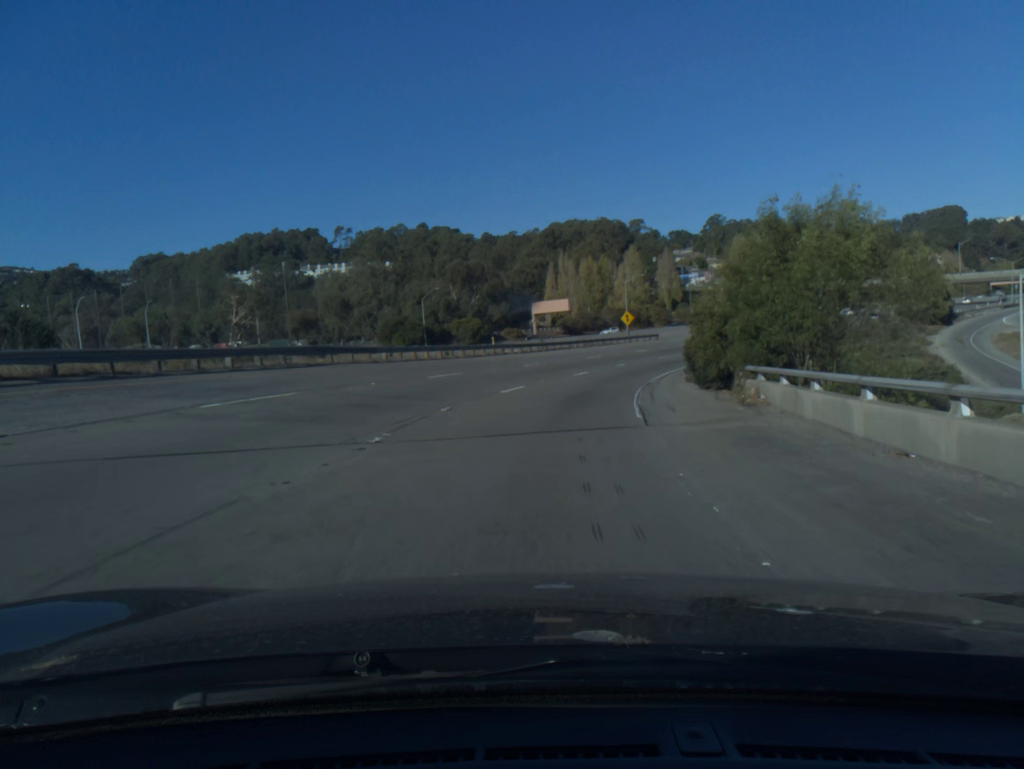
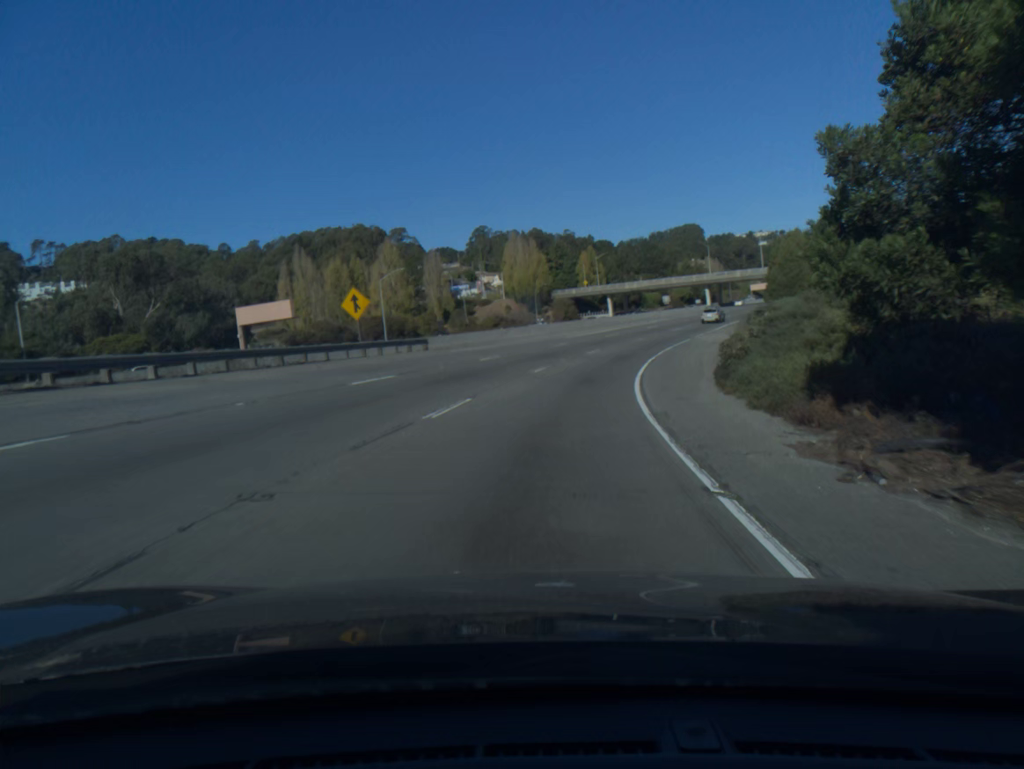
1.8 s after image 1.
(+7.4, +49.5) m; +16°
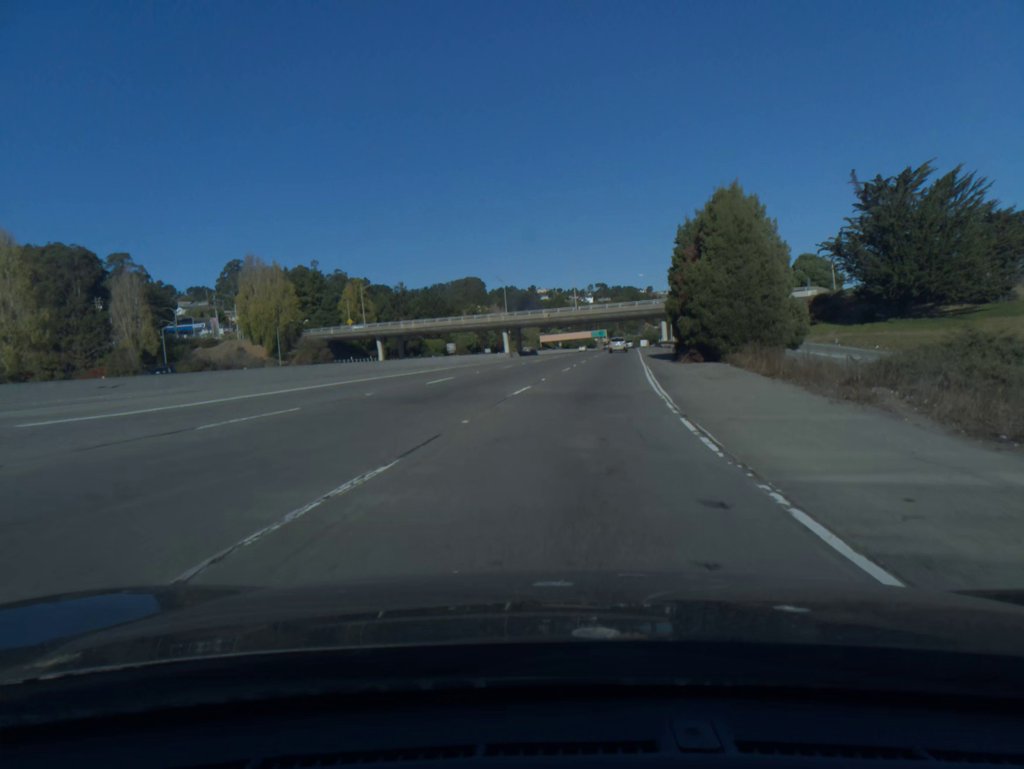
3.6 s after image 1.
(+6.8, +49.4) m; +16°
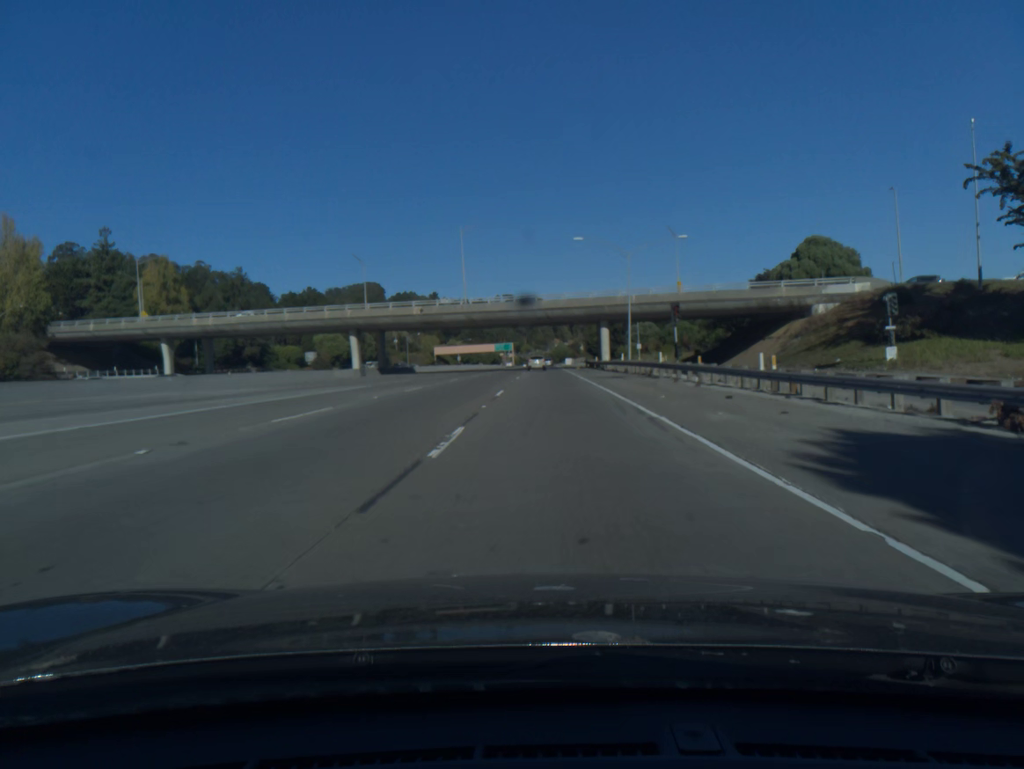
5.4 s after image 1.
(+4.5, +51.9) m; +7°
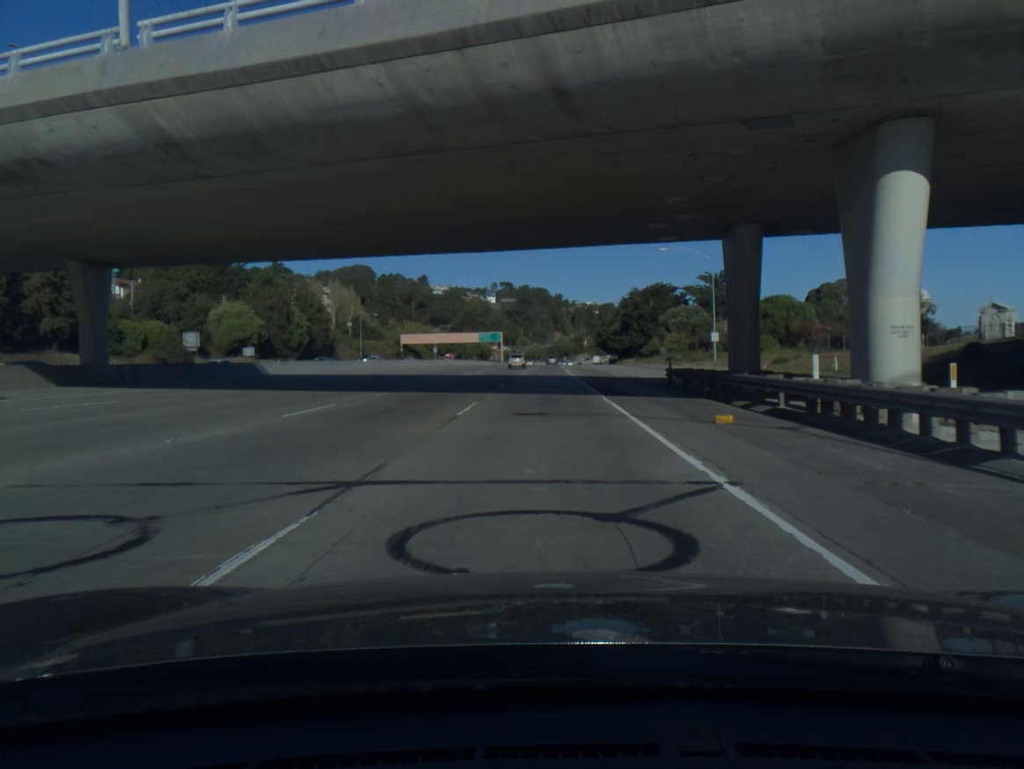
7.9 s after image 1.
(+0.5, +70.1) m; 0°
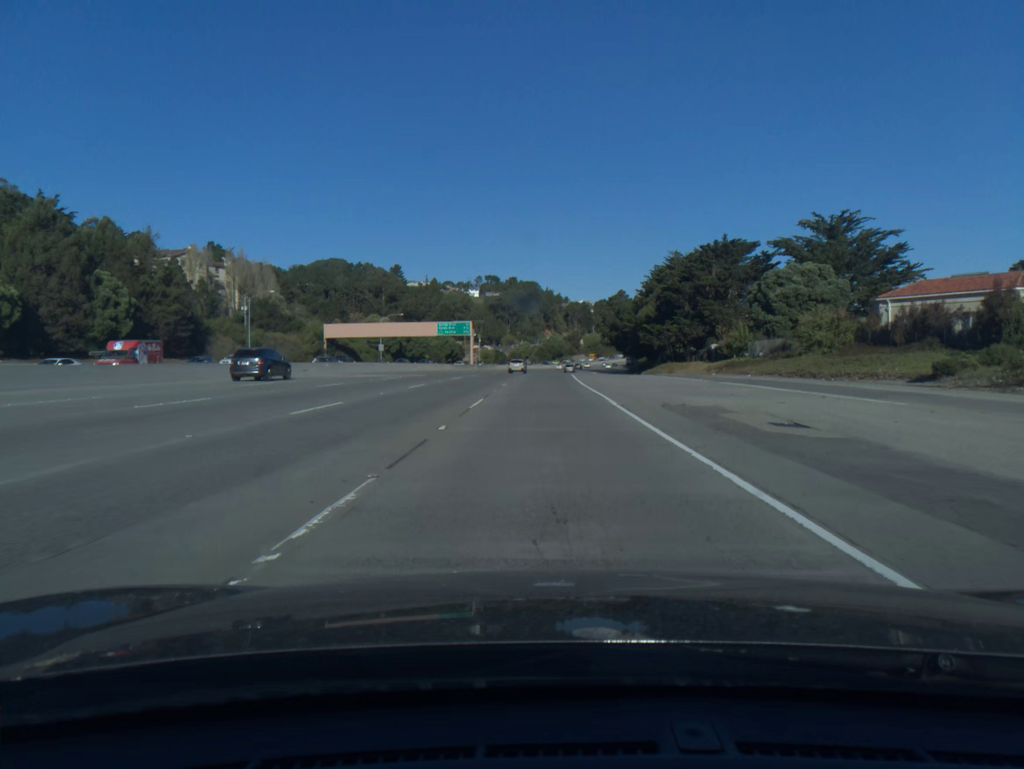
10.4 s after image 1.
(+0.3, +71.1) m; +1°
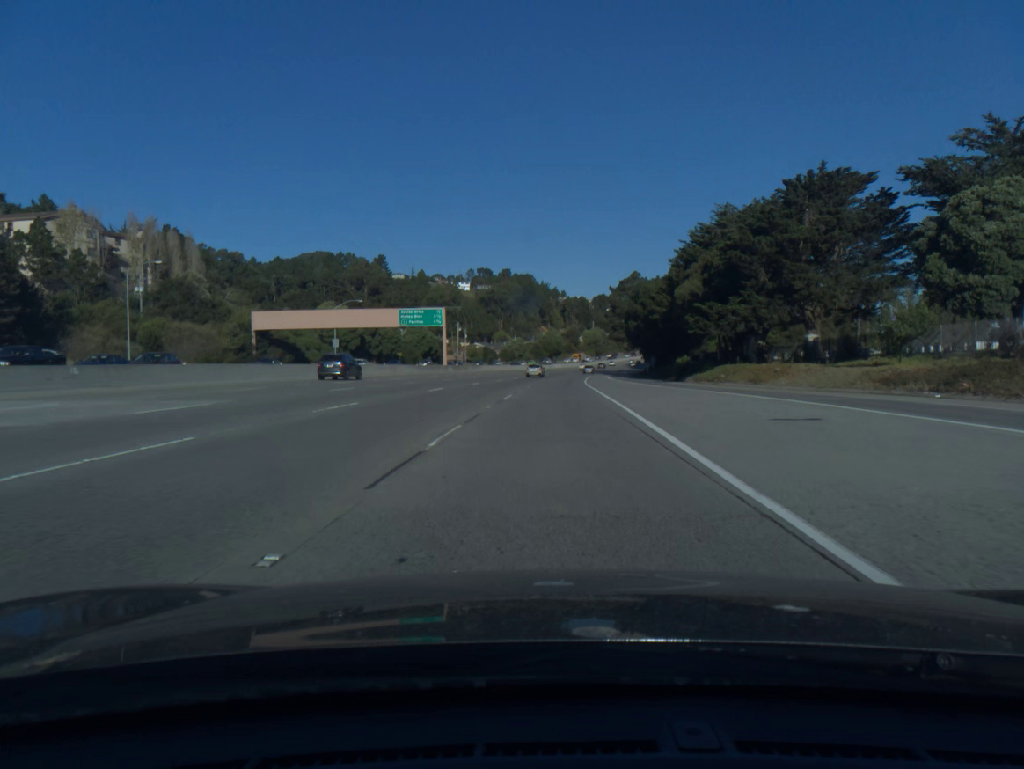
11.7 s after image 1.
(+0.1, +37.8) m; 0°
